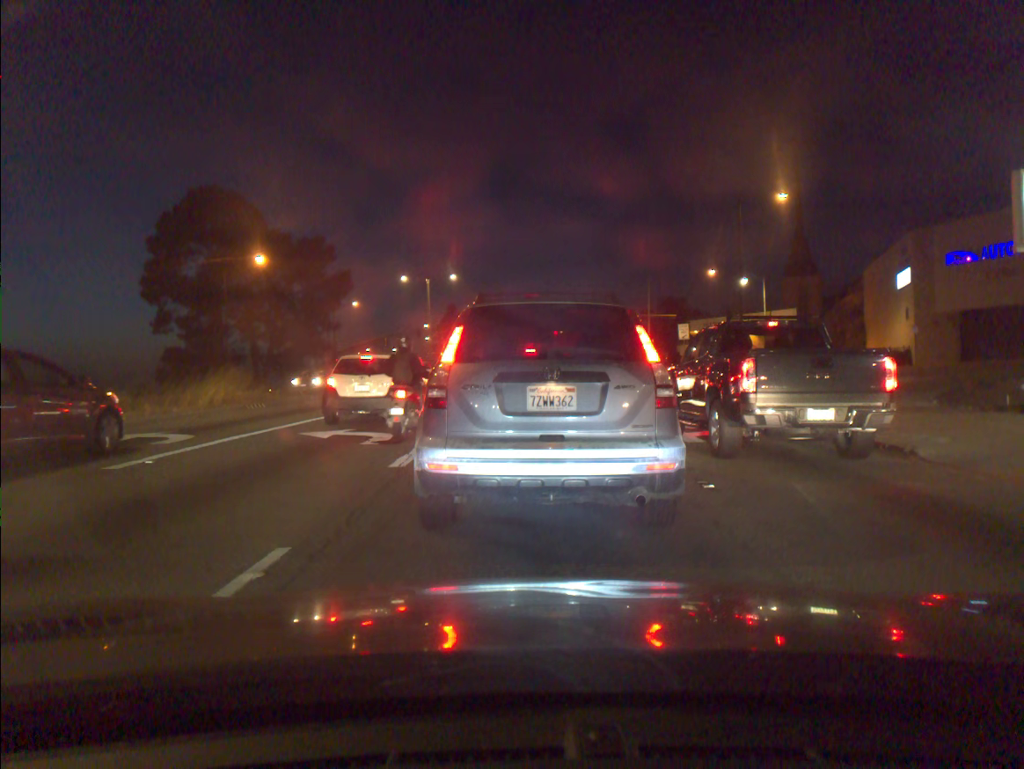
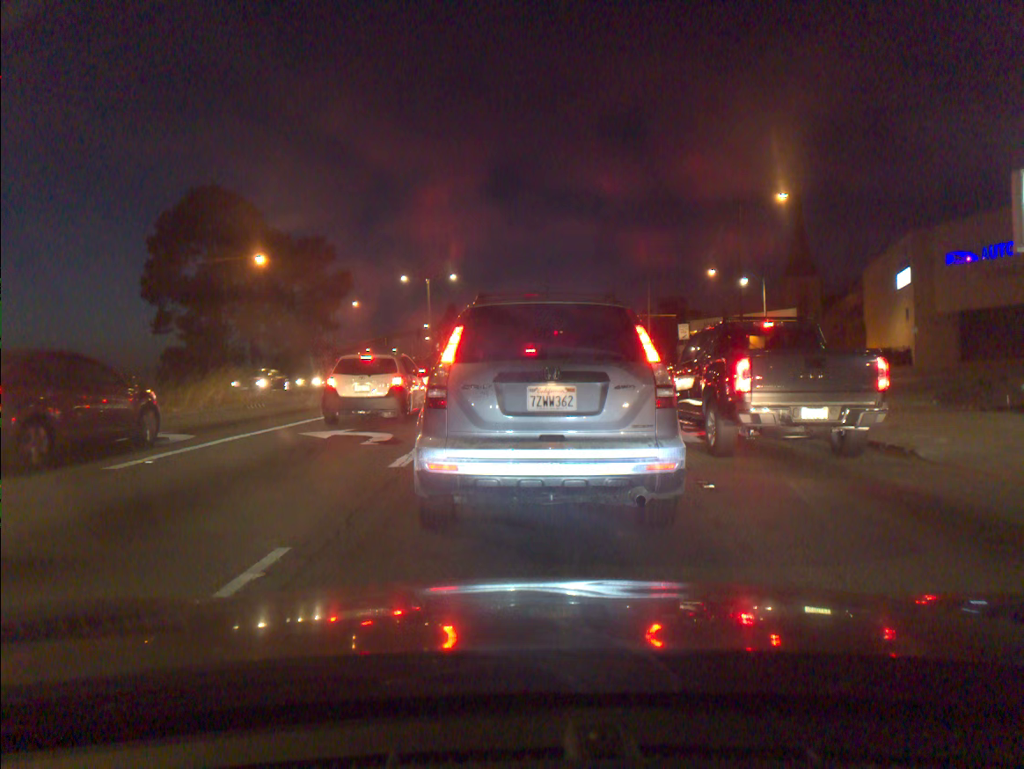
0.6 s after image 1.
(0.0, 0.0) m; 0°
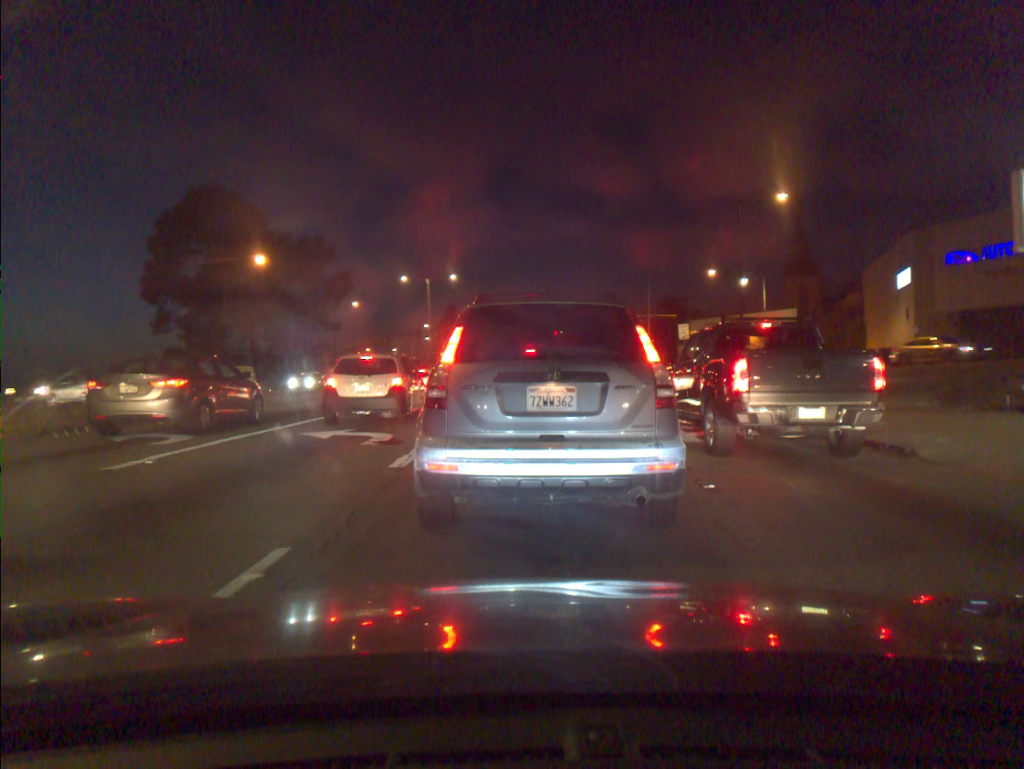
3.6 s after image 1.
(-0.1, 0.0) m; +1°
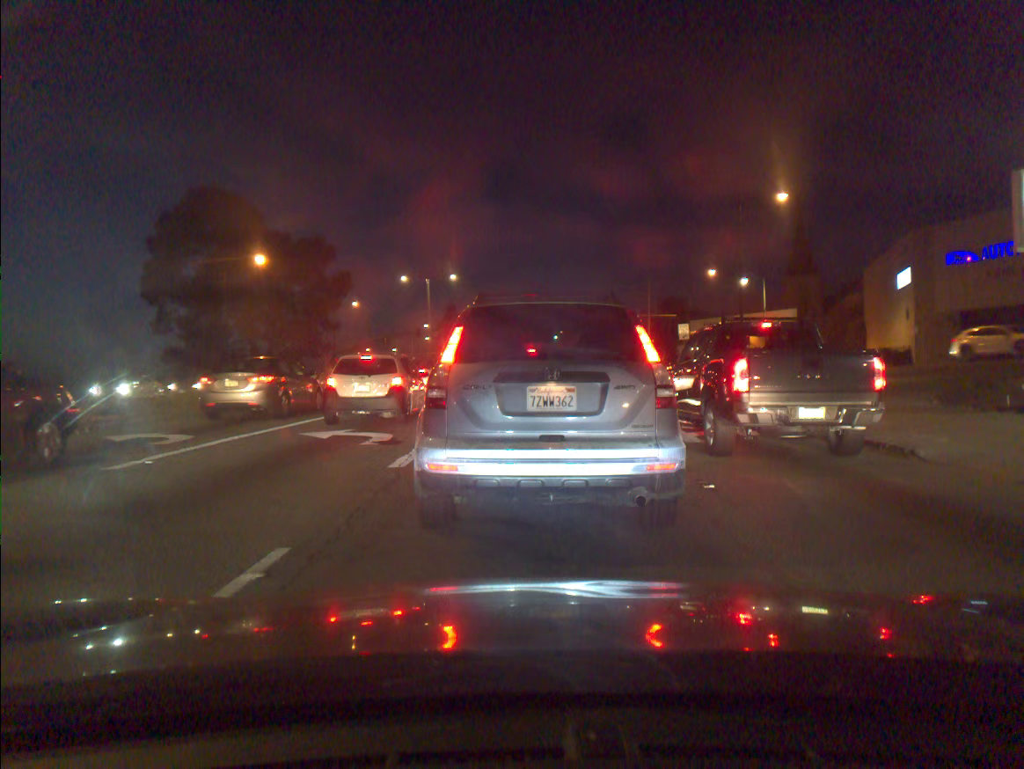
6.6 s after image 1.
(0.0, 0.0) m; +1°
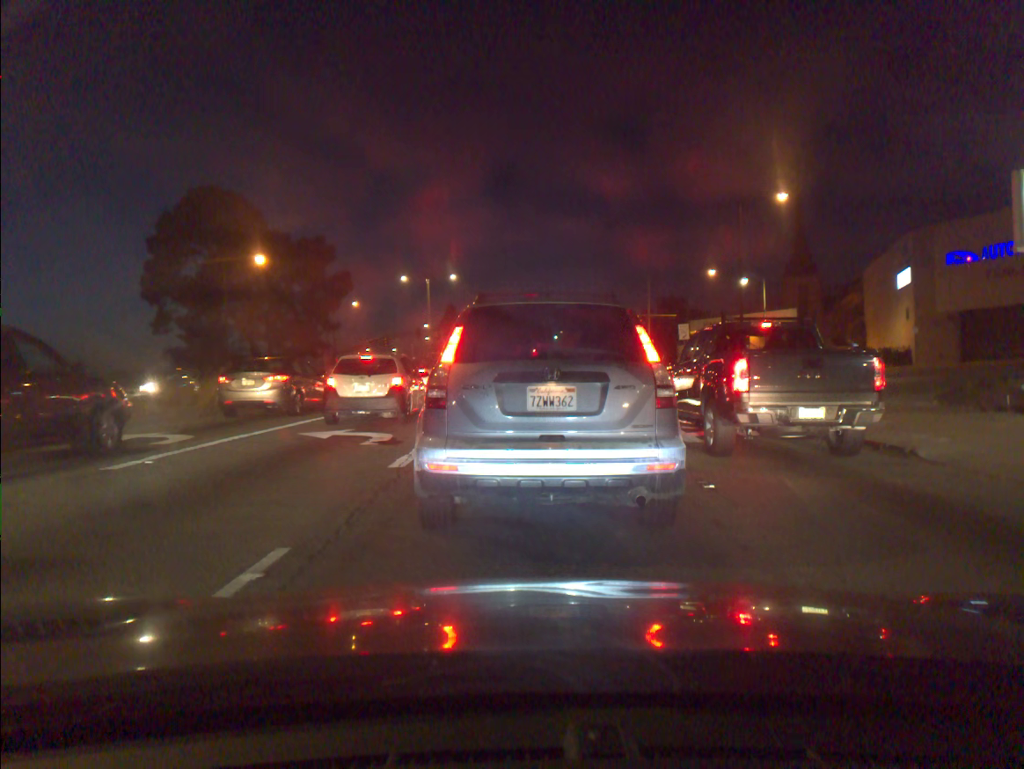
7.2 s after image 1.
(0.0, 0.0) m; 0°
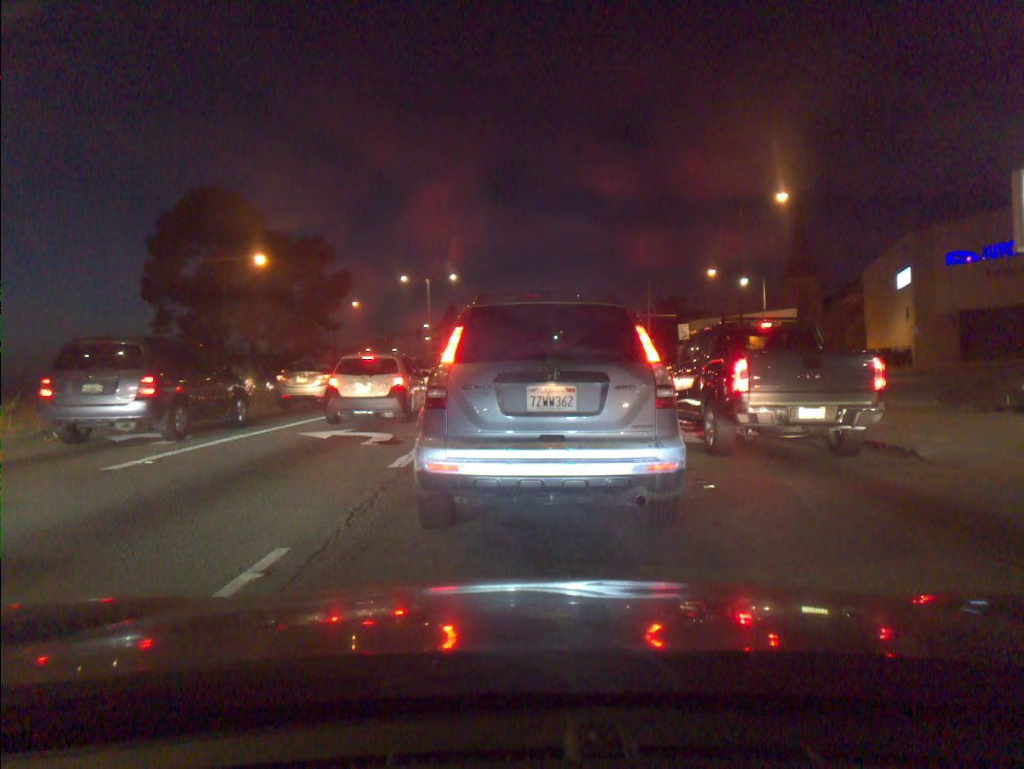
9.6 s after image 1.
(0.0, 0.0) m; +1°
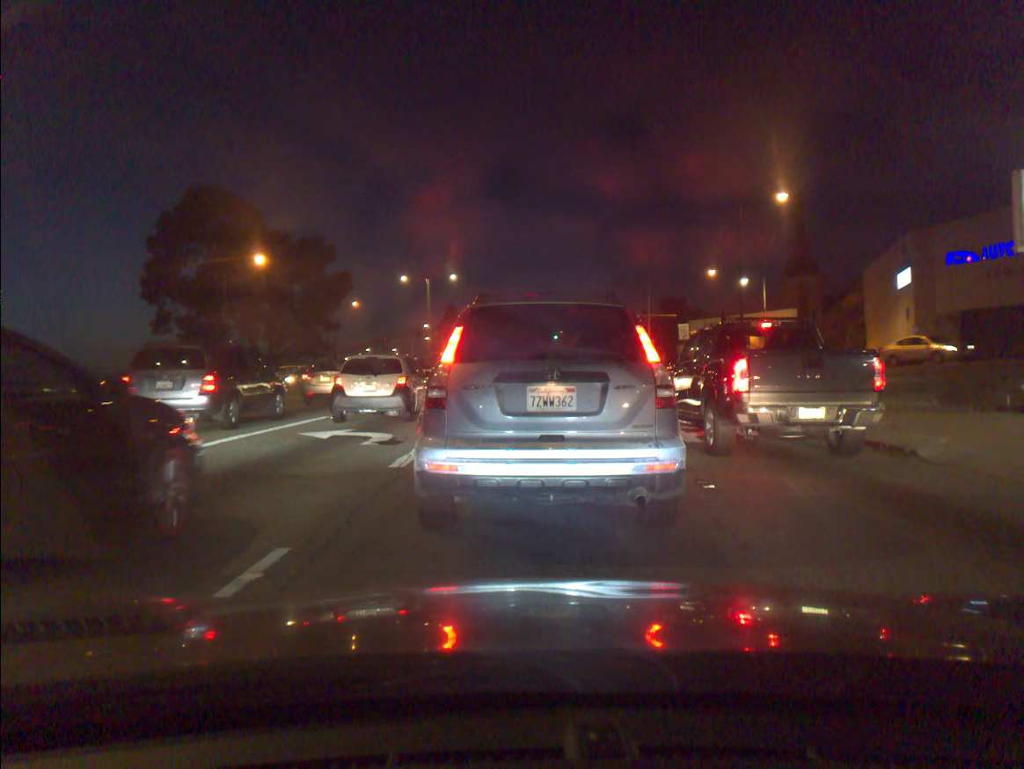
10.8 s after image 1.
(0.0, 0.0) m; 0°
